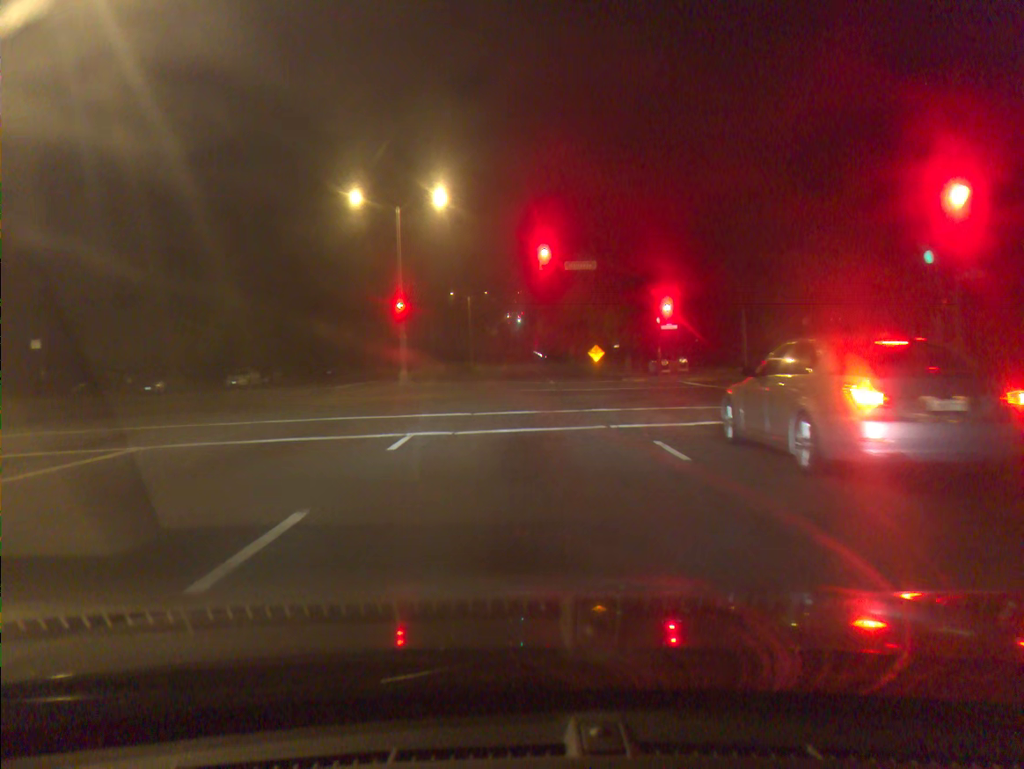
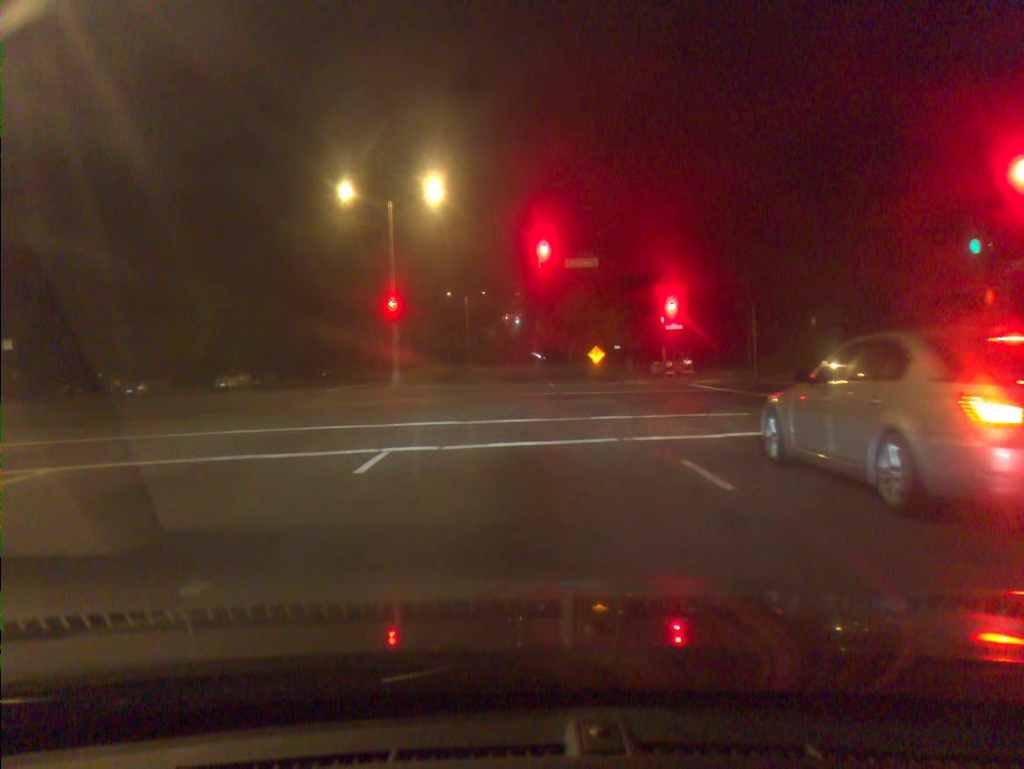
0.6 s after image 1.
(0.0, +2.0) m; 0°
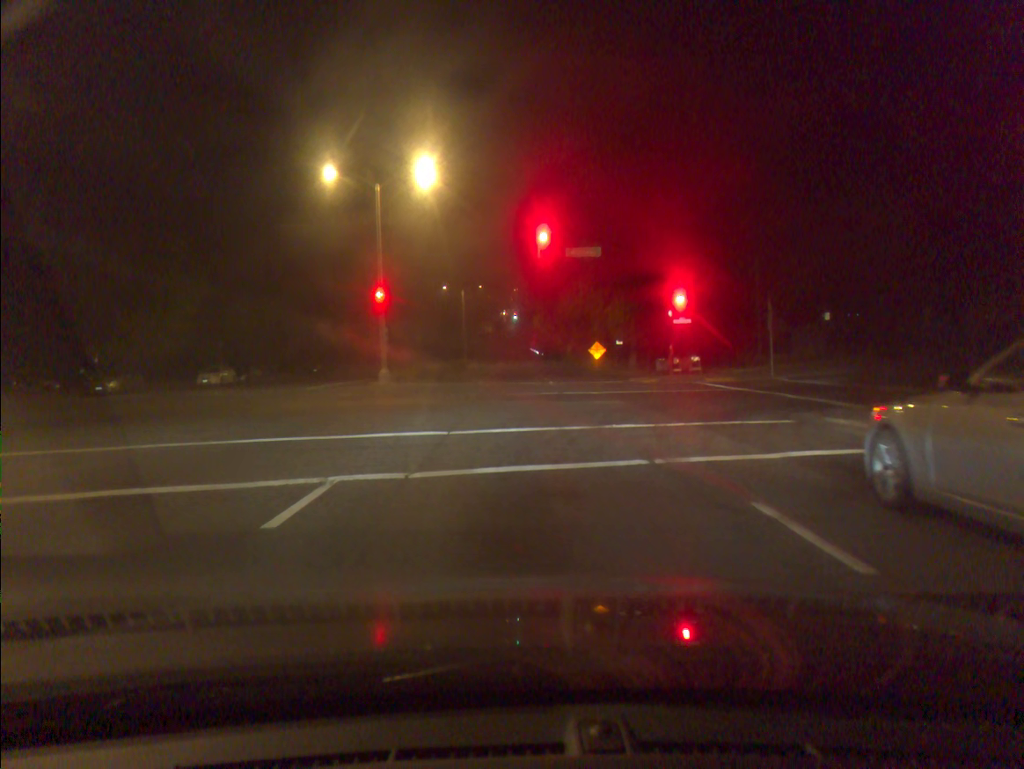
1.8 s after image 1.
(0.0, +3.0) m; +1°
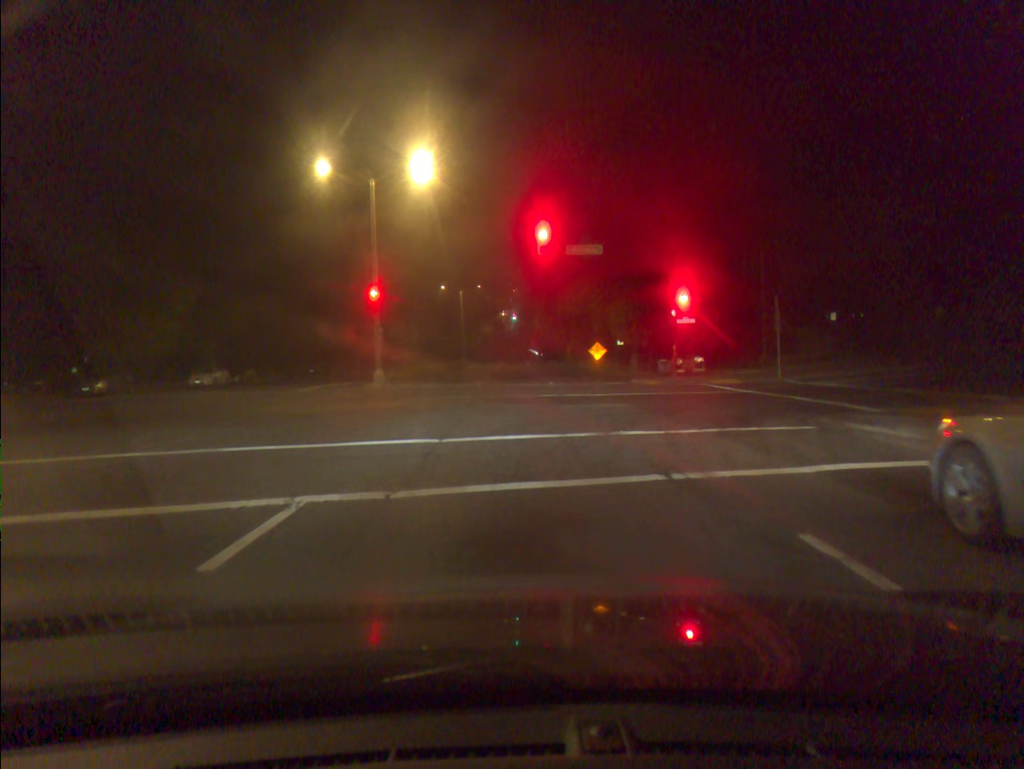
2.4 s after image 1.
(0.0, +1.1) m; 0°
